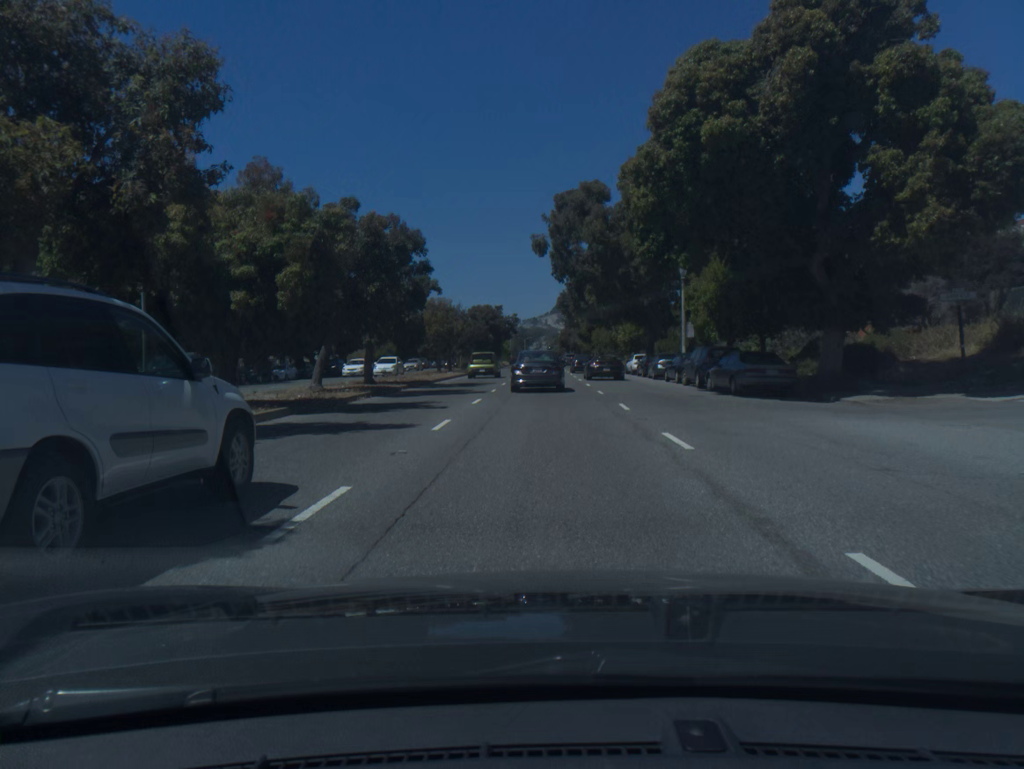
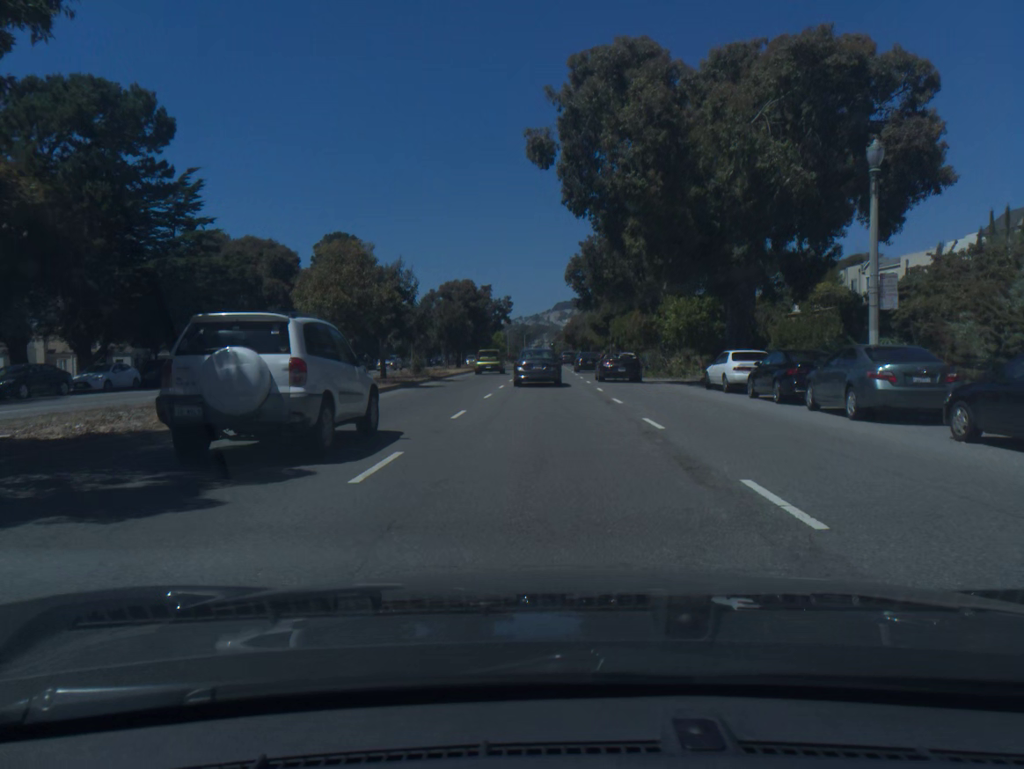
(-0.1, +26.8) m; -1°
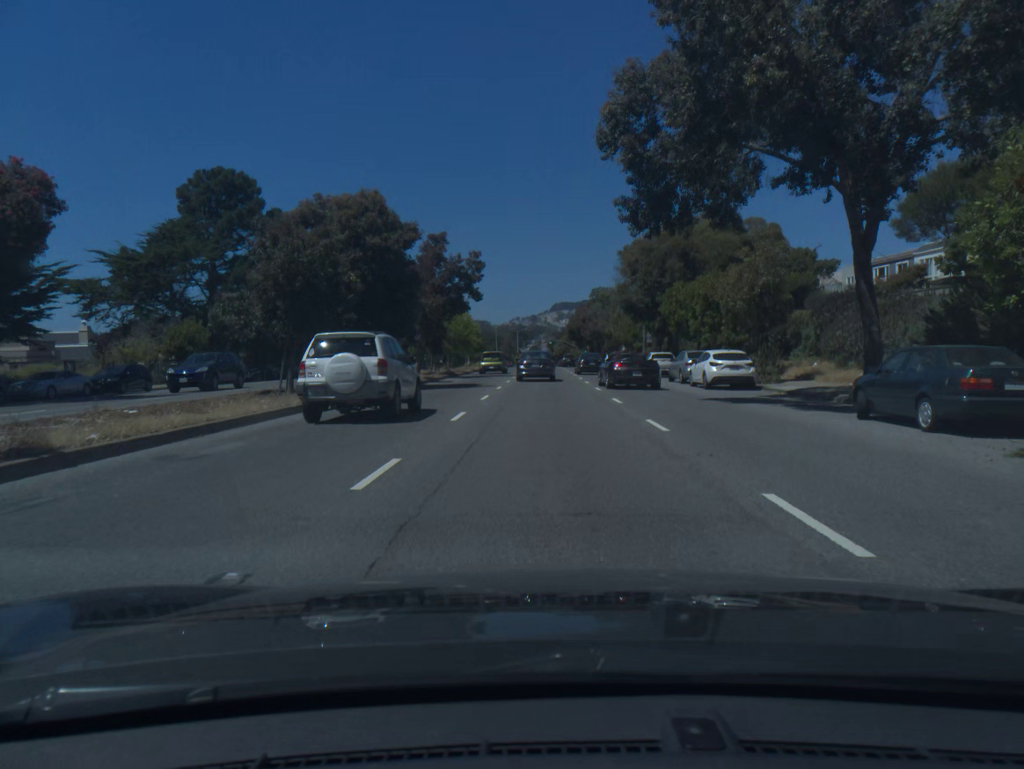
(+0.1, +36.7) m; 0°
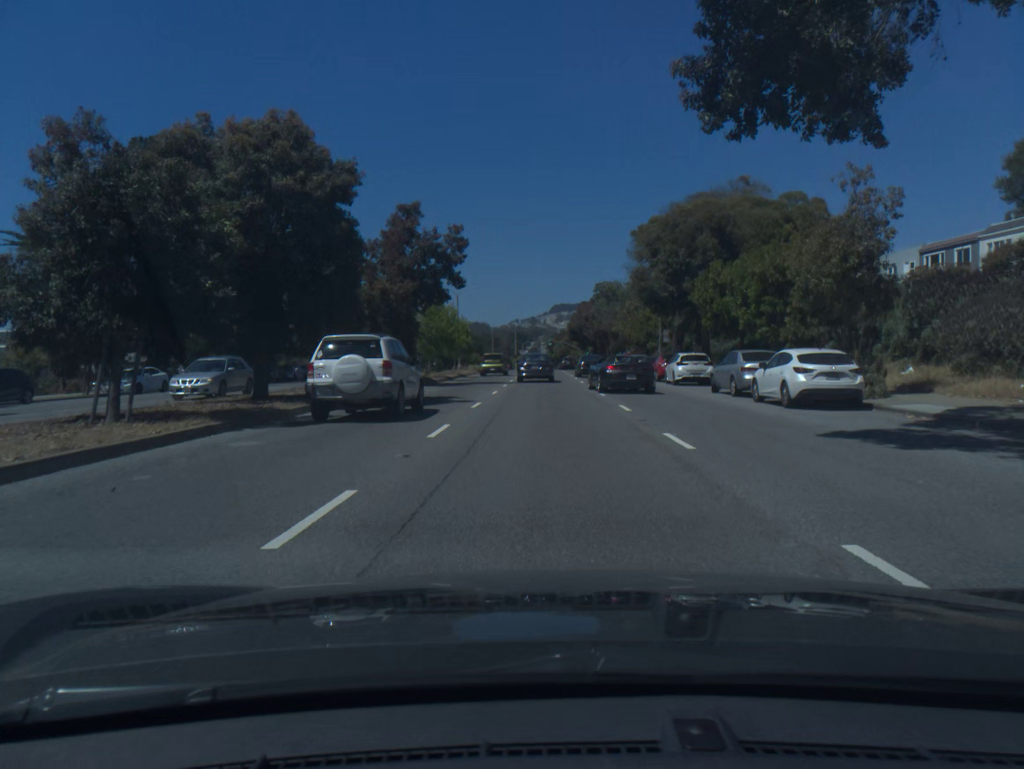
(0.0, +9.6) m; 0°
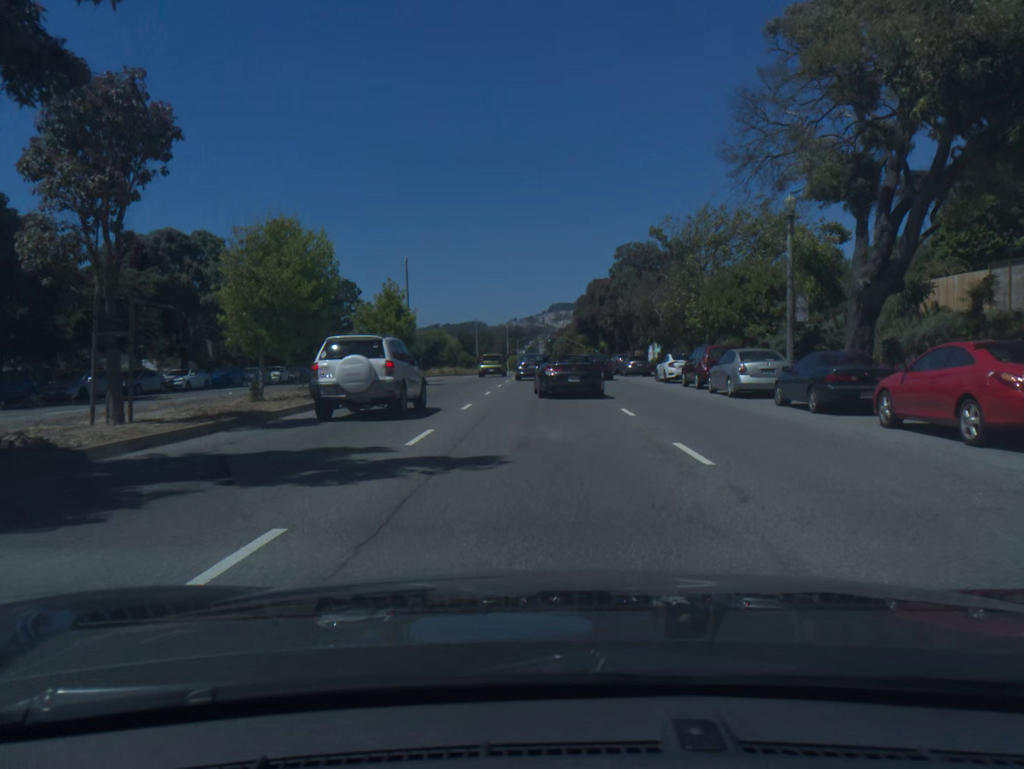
(+0.1, +30.2) m; 0°
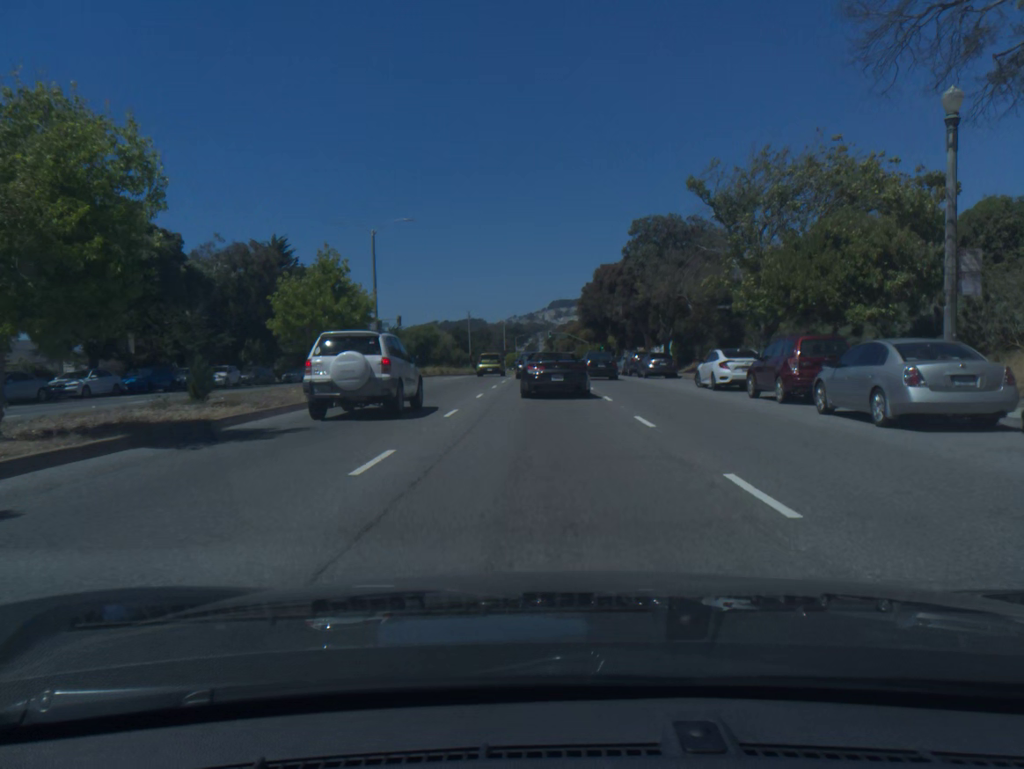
(0.0, +10.3) m; 0°
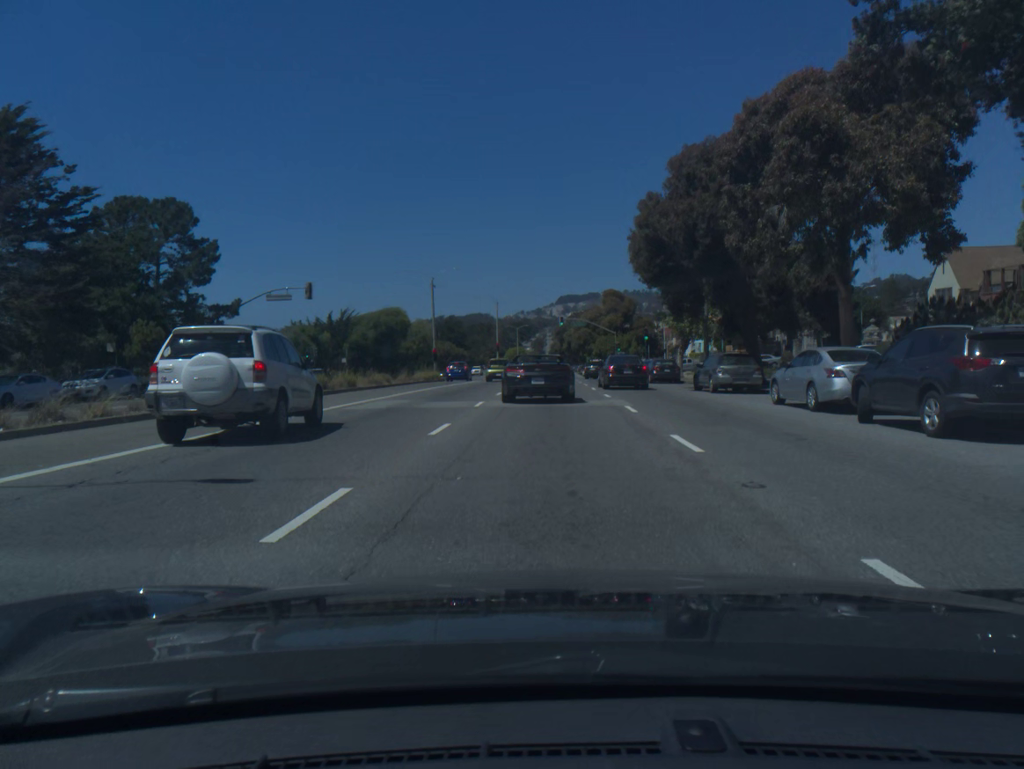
(-0.1, +39.8) m; 0°
